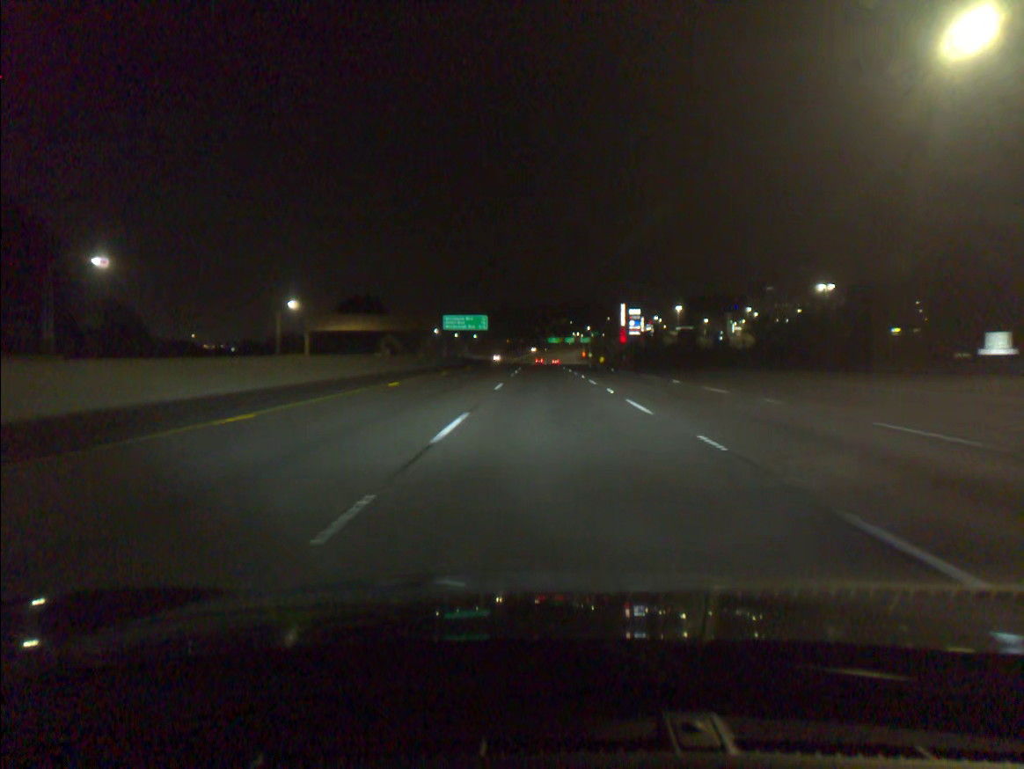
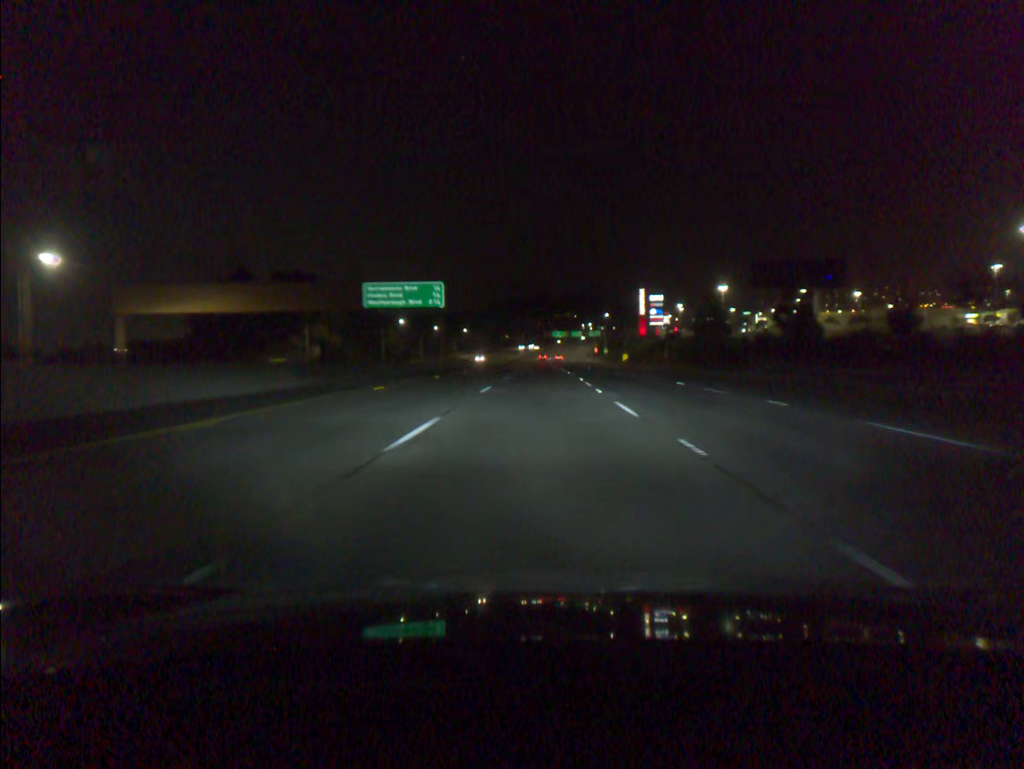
(+0.1, +59.3) m; 0°
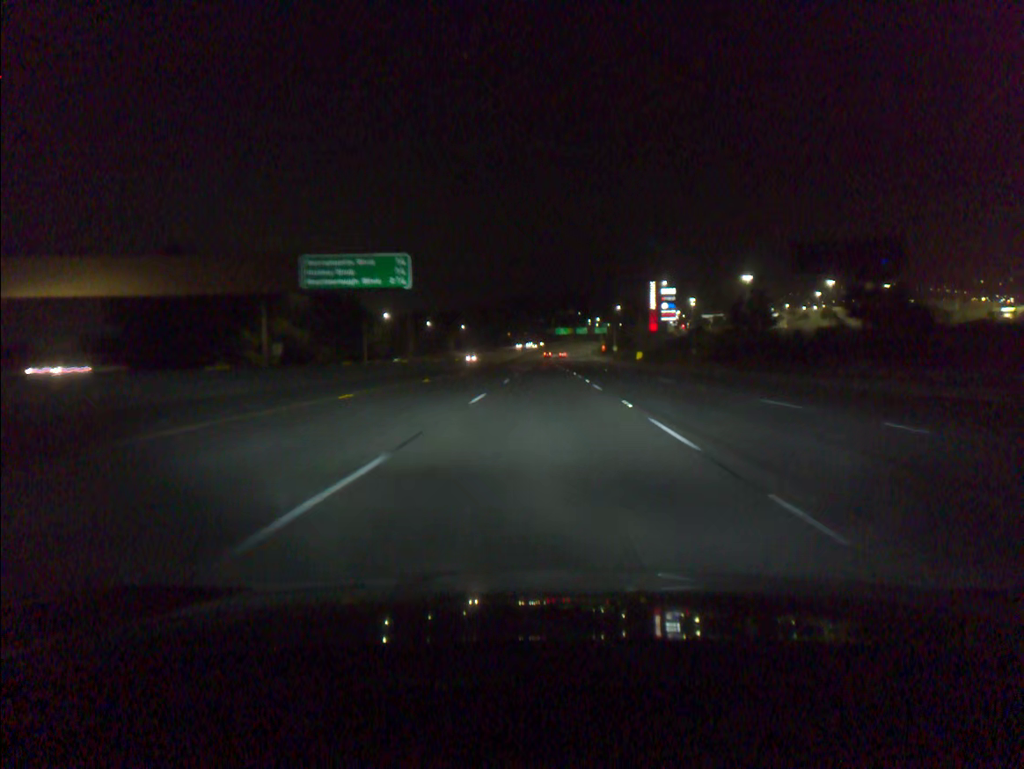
(0.0, +19.7) m; 0°
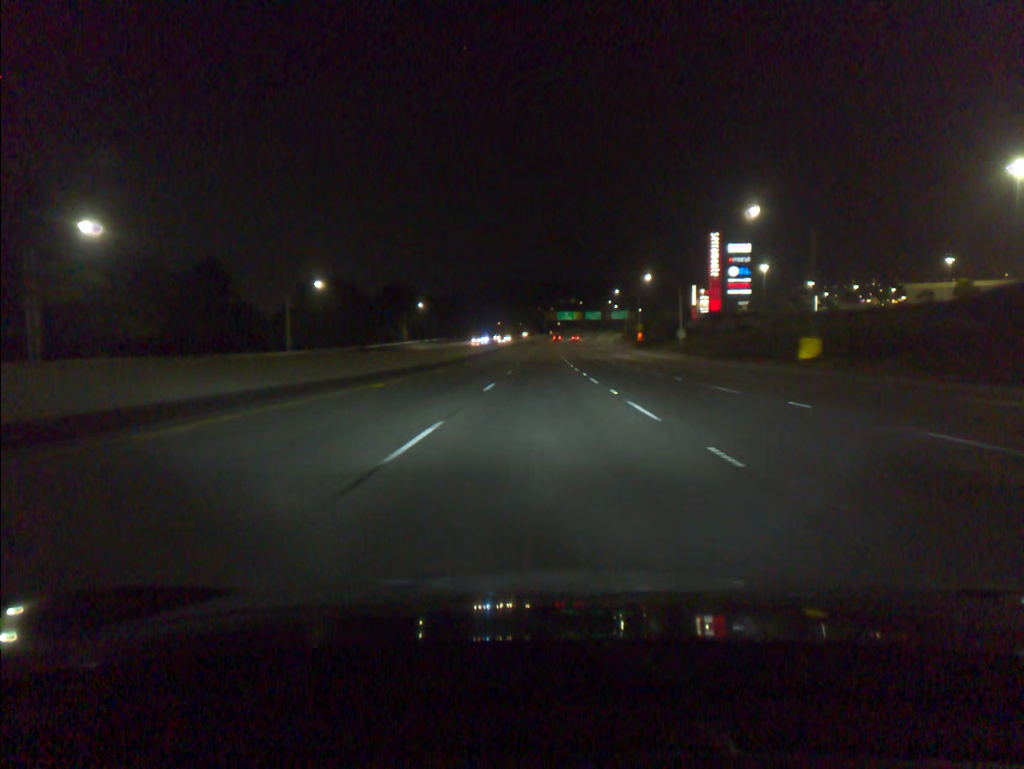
(+0.1, +98.6) m; 0°
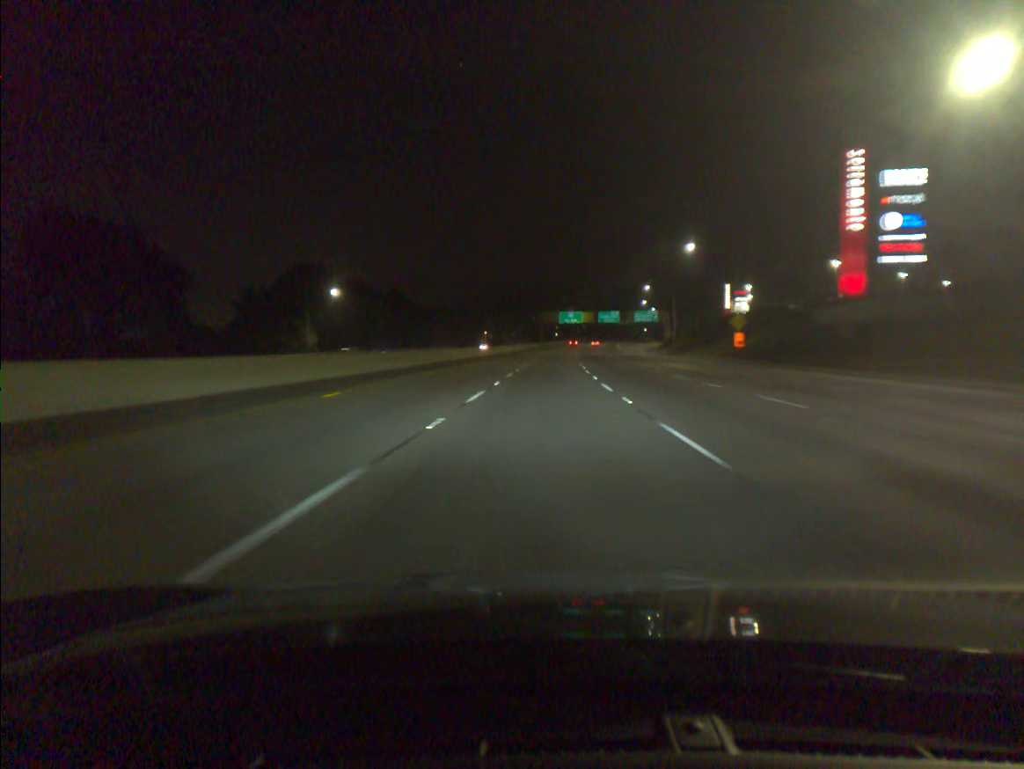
(+0.2, +78.7) m; 0°
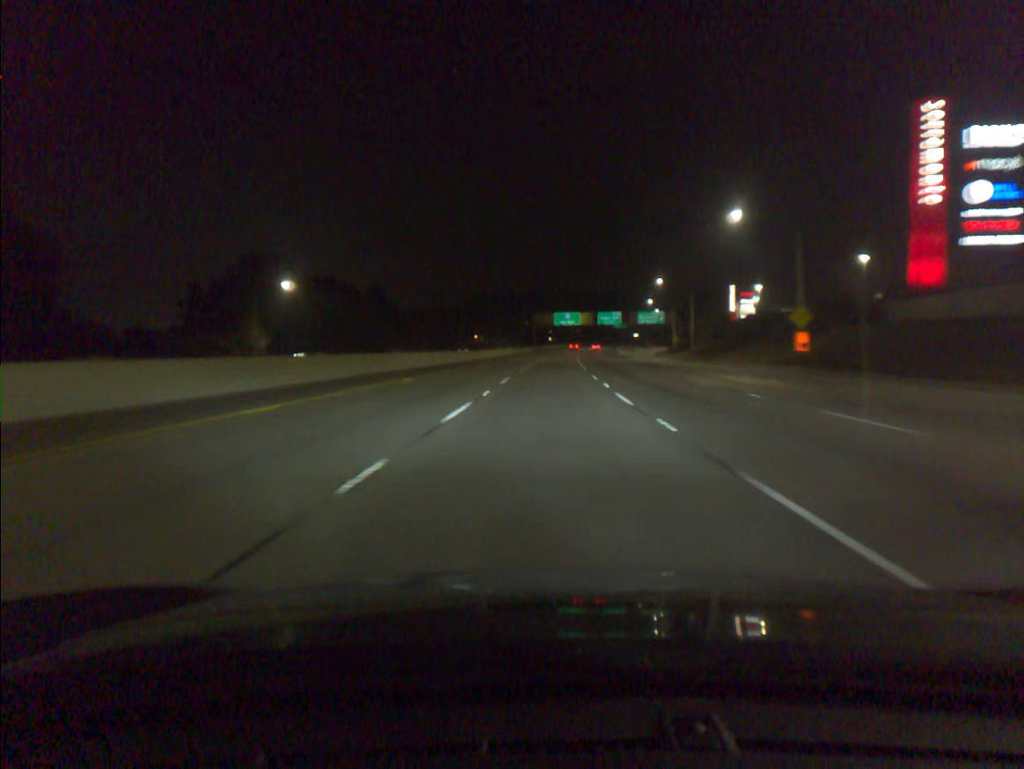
(+0.1, +19.6) m; 0°
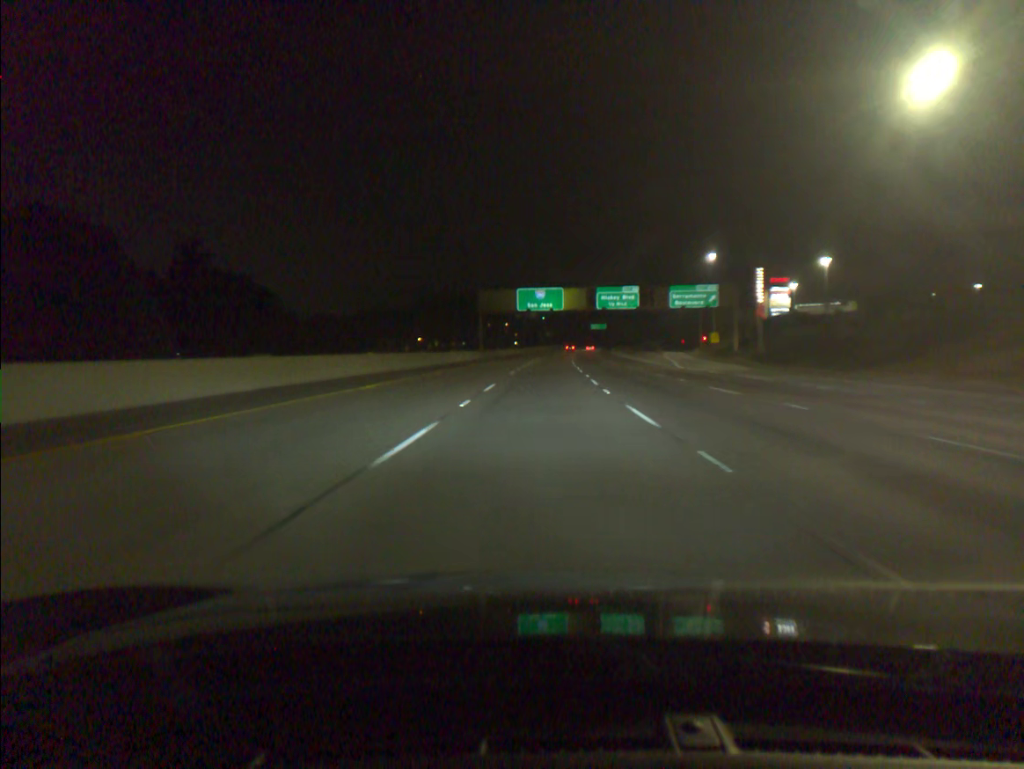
(+1.8, +77.9) m; +2°
